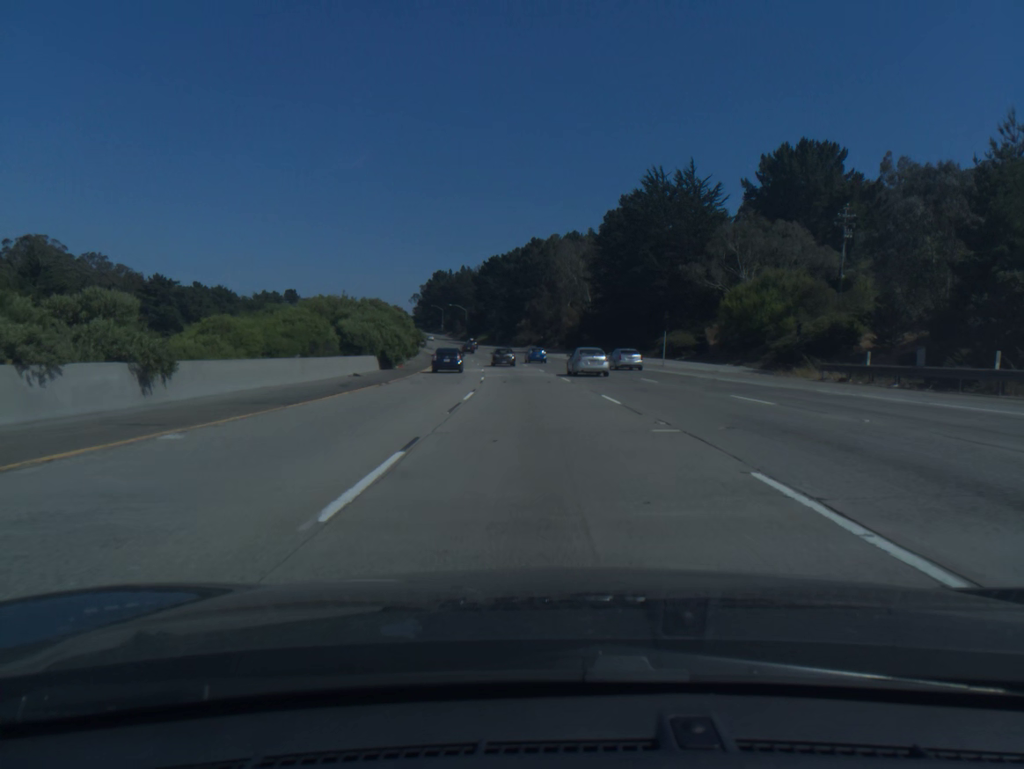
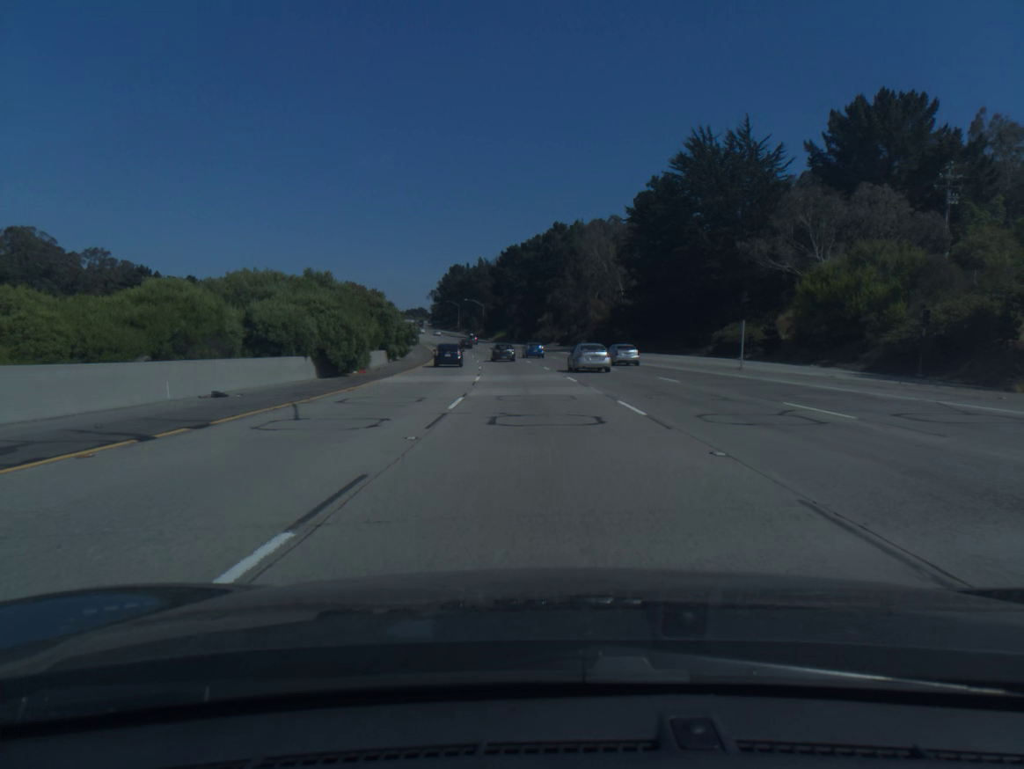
(-0.2, +18.8) m; -1°
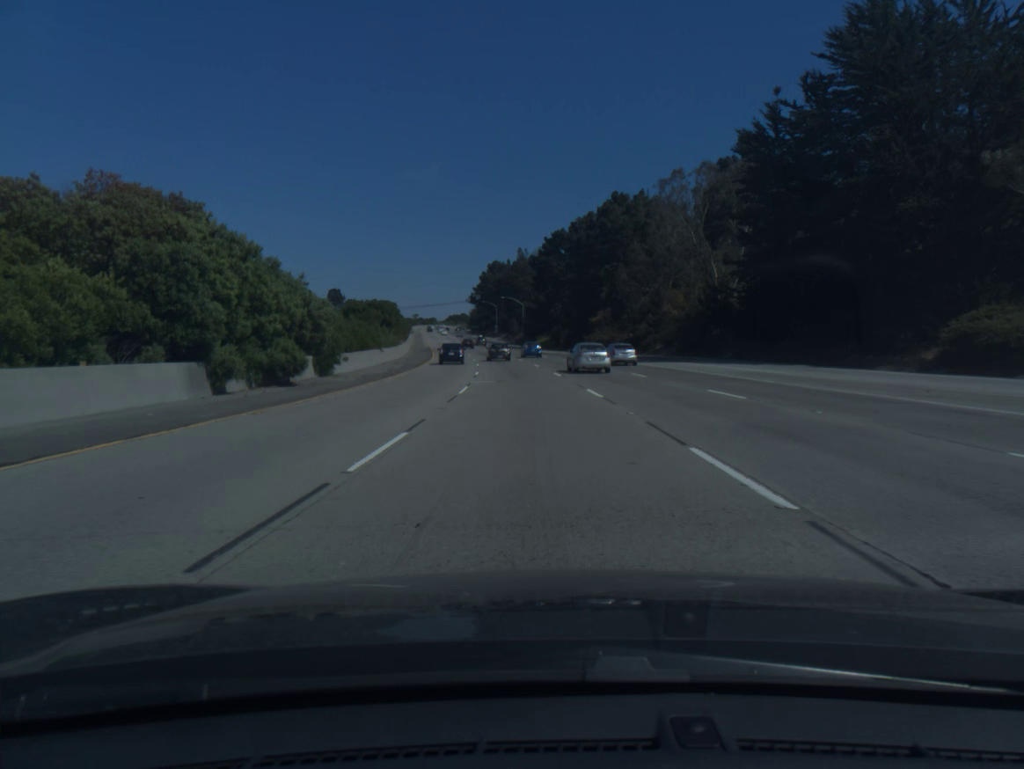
(-1.1, +37.4) m; -3°
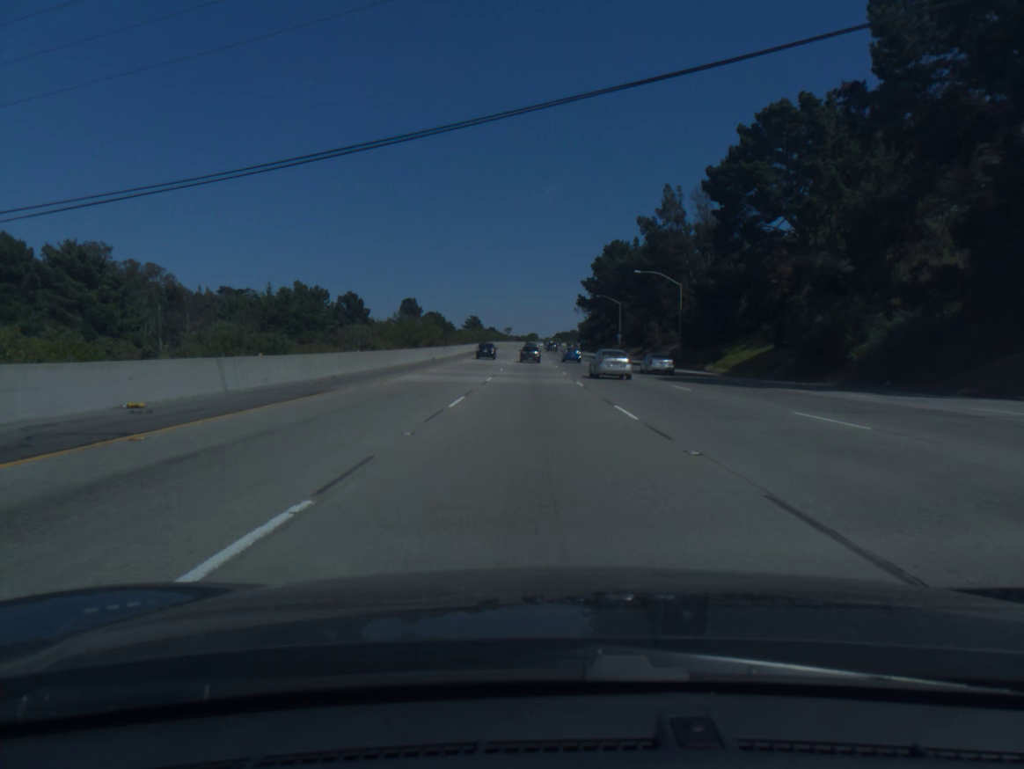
(-7.2, +92.9) m; -8°
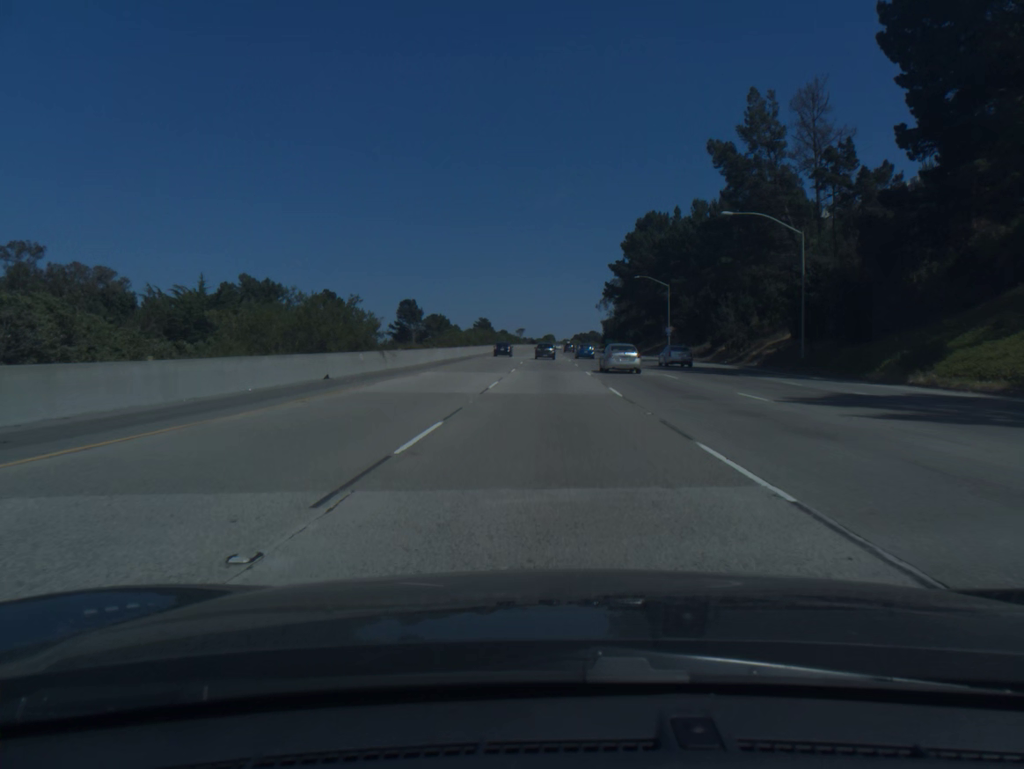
(-0.5, +37.2) m; -1°
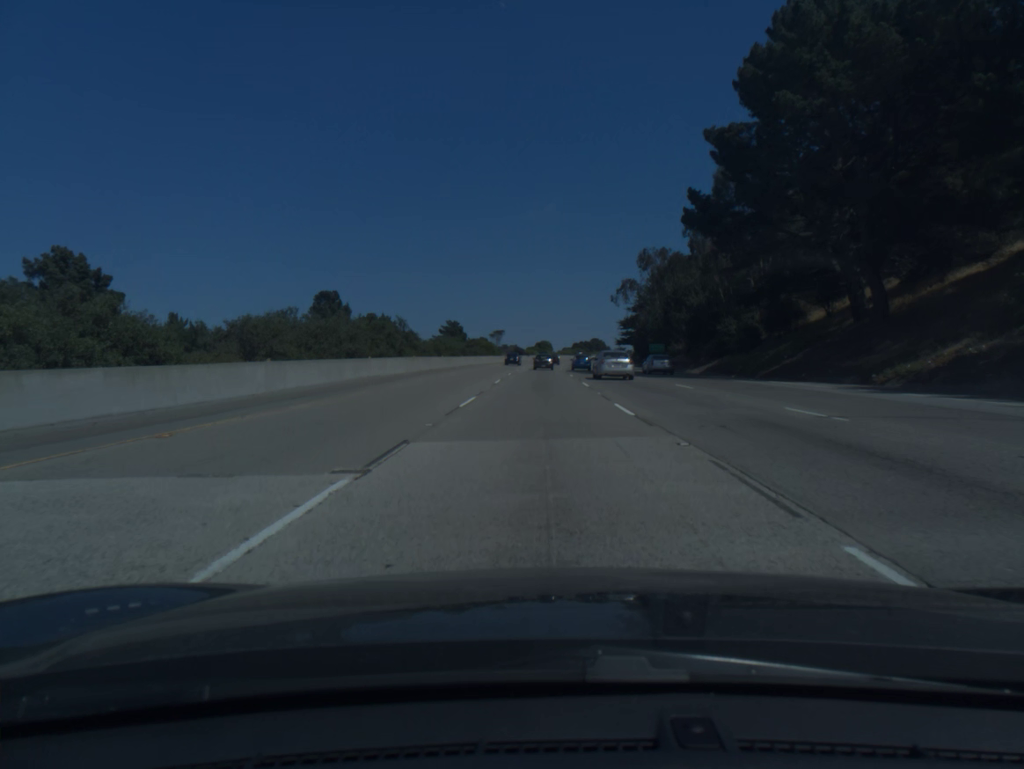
(+0.5, +93.2) m; 0°
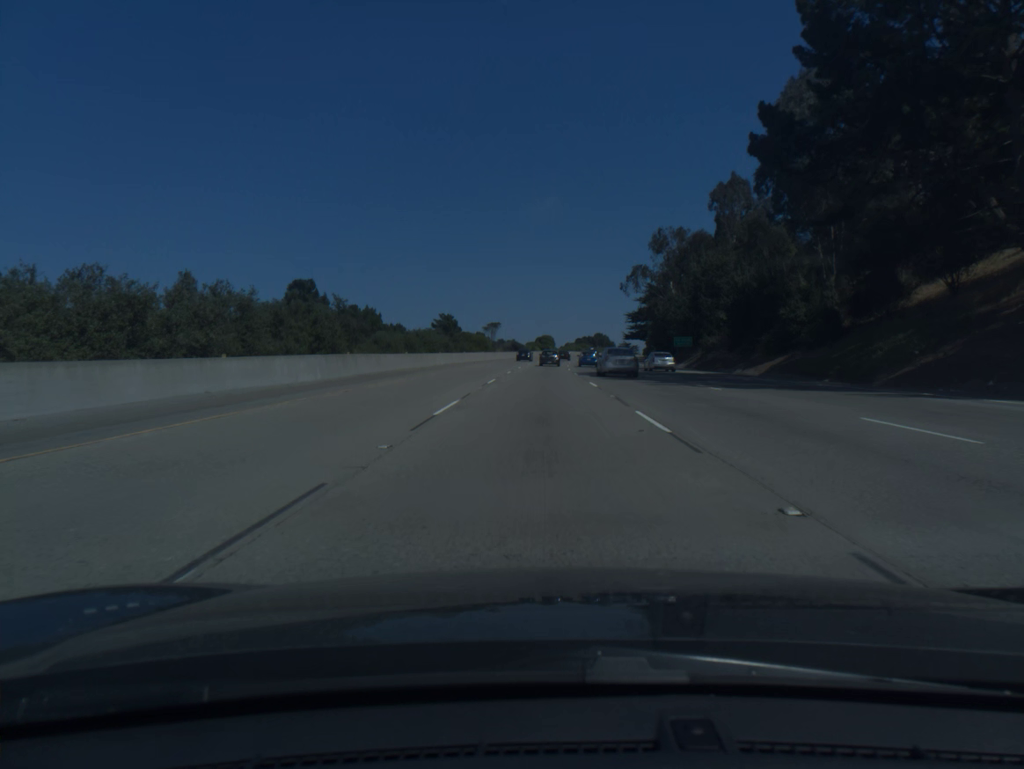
(0.0, +18.8) m; 0°
